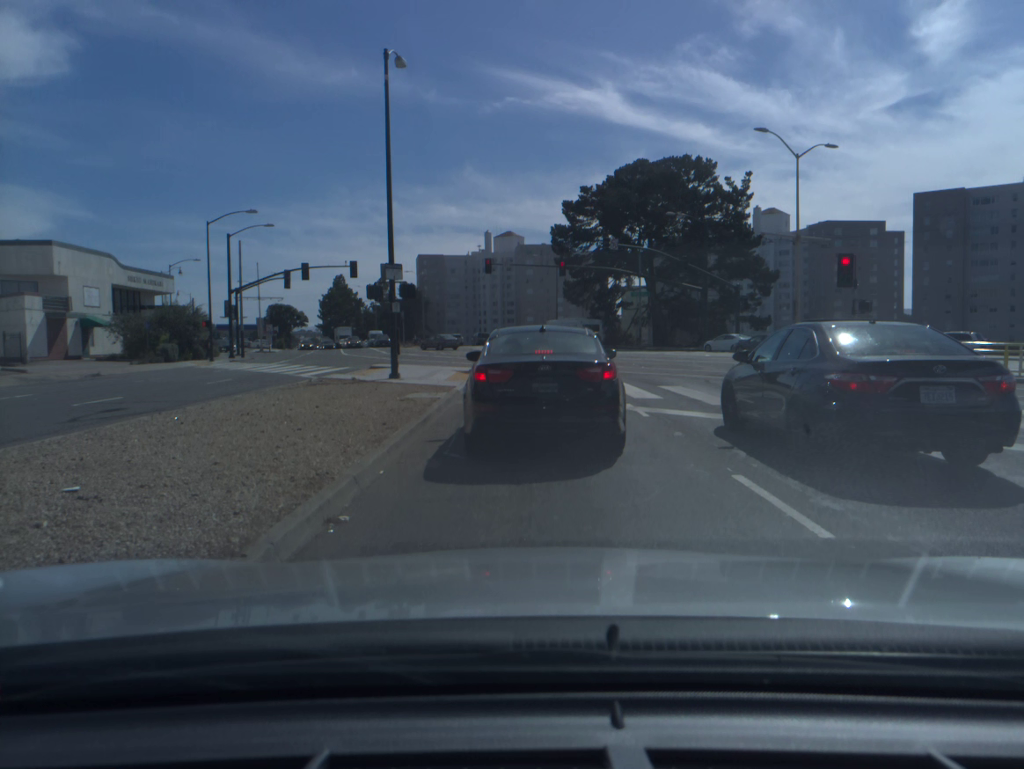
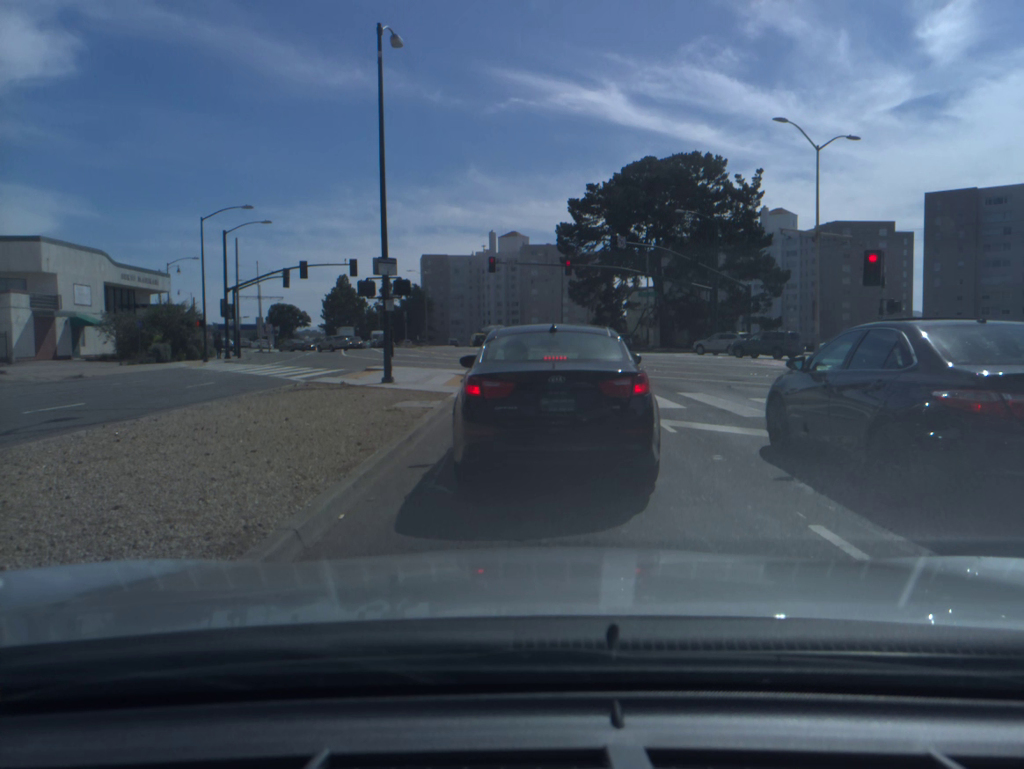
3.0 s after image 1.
(0.0, +1.9) m; 0°
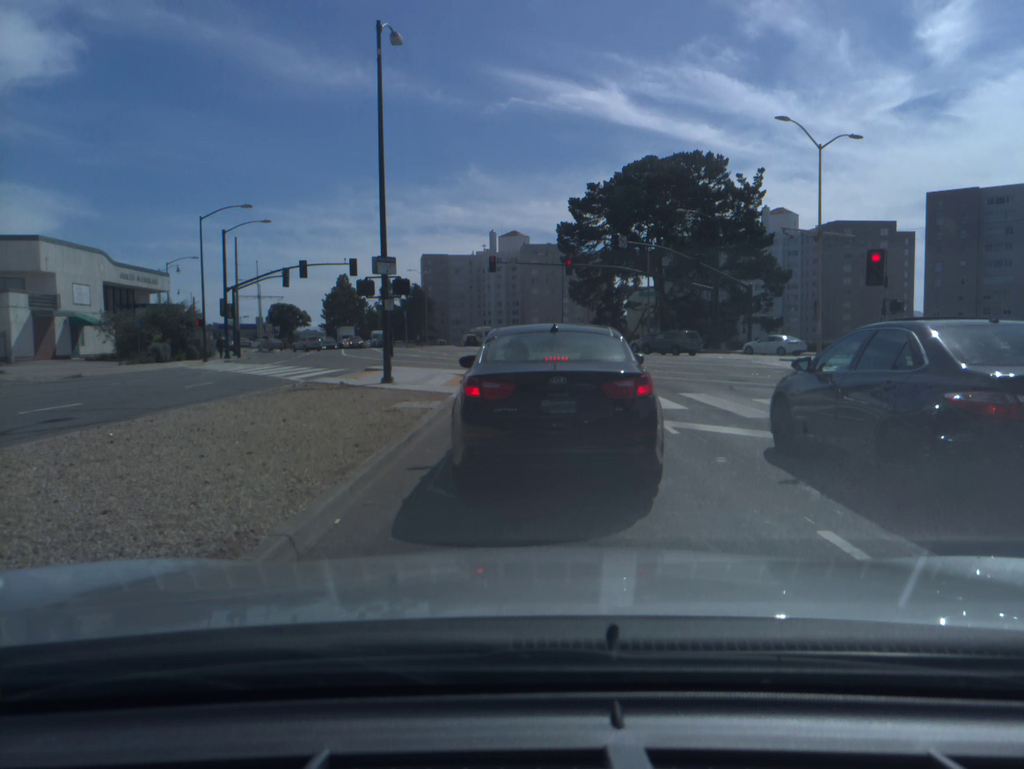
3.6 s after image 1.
(0.0, +0.2) m; 0°
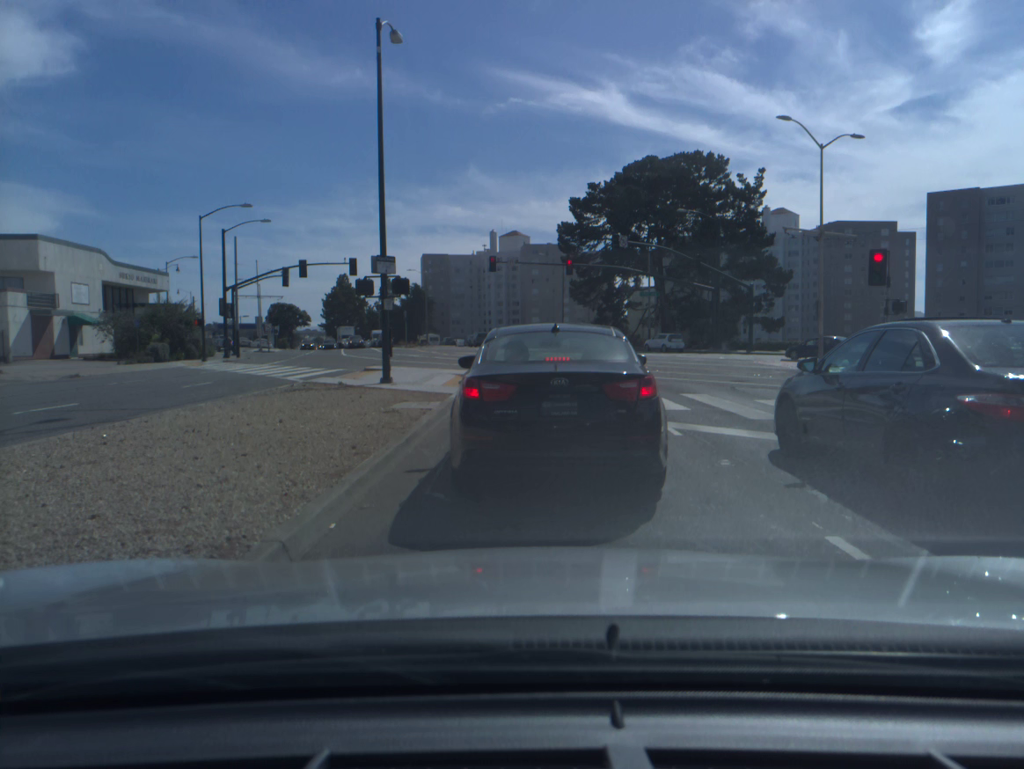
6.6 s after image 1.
(0.0, +0.2) m; 0°
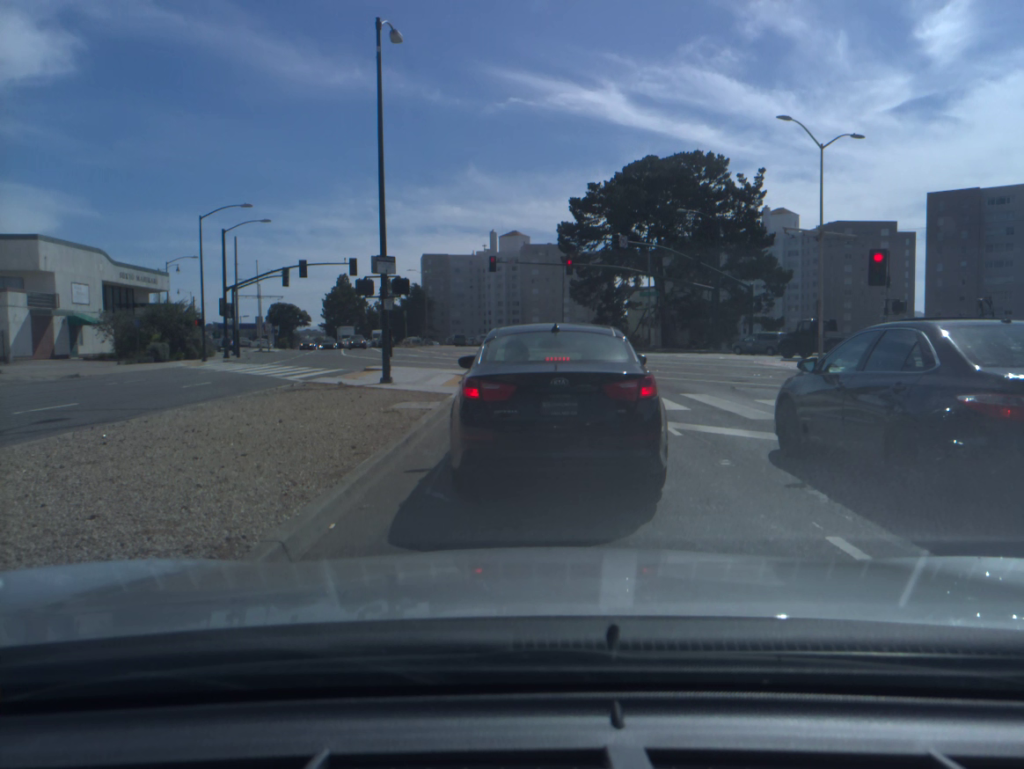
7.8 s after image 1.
(0.0, 0.0) m; 0°
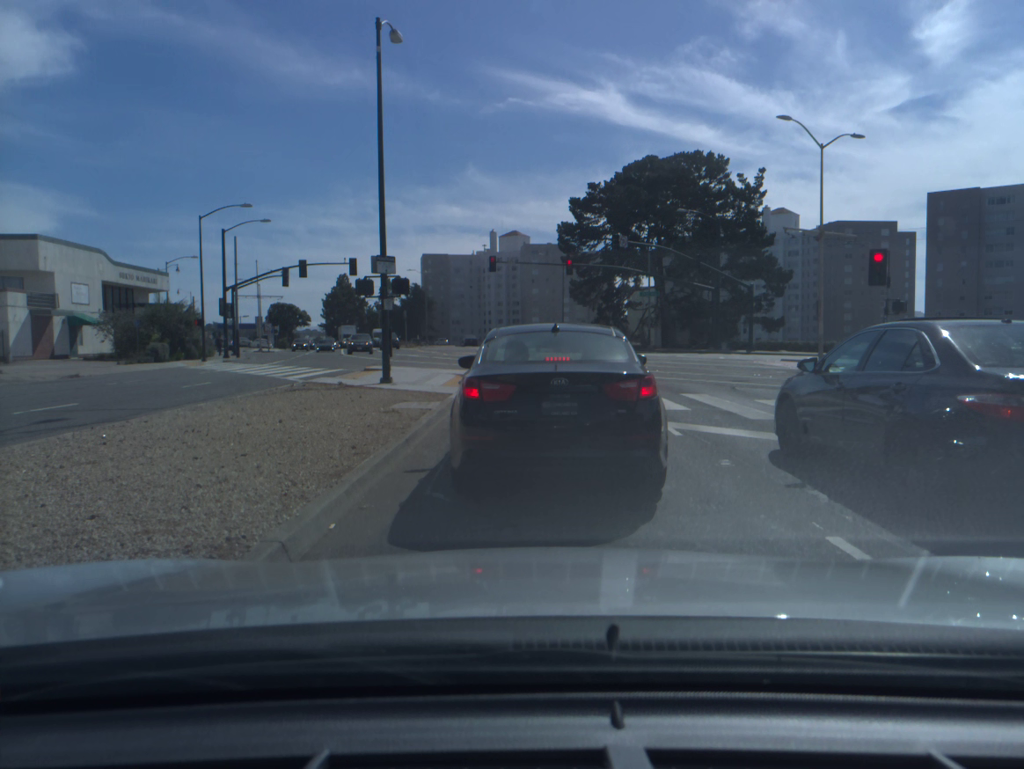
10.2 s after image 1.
(0.0, 0.0) m; 0°
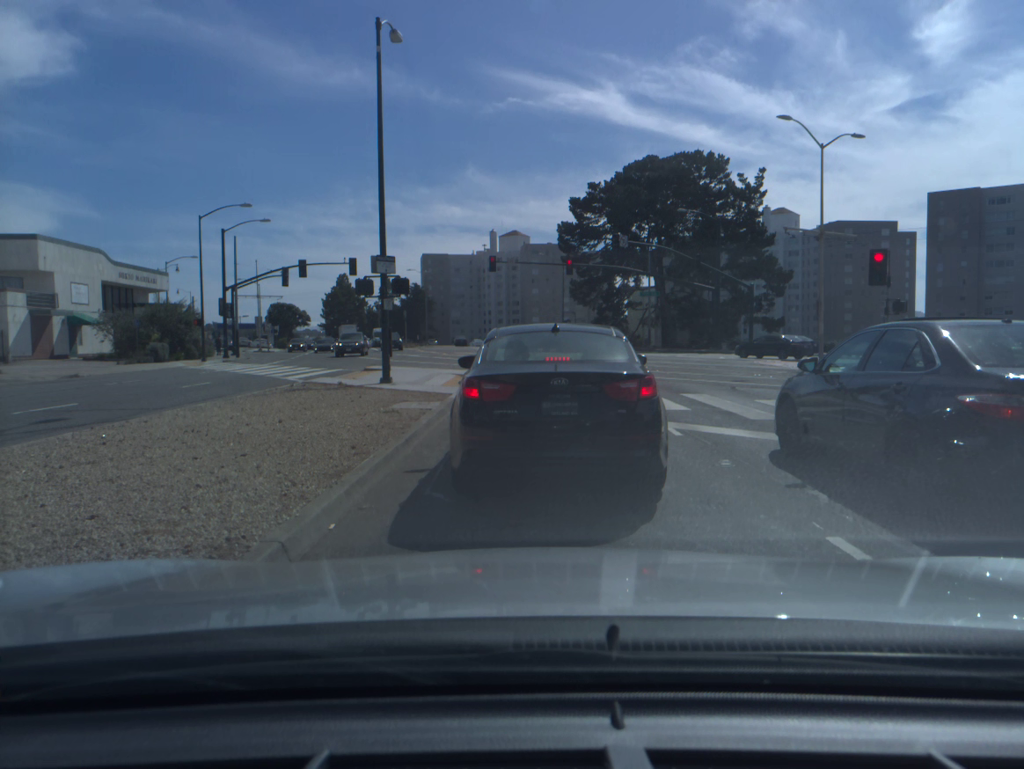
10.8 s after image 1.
(0.0, 0.0) m; 0°
